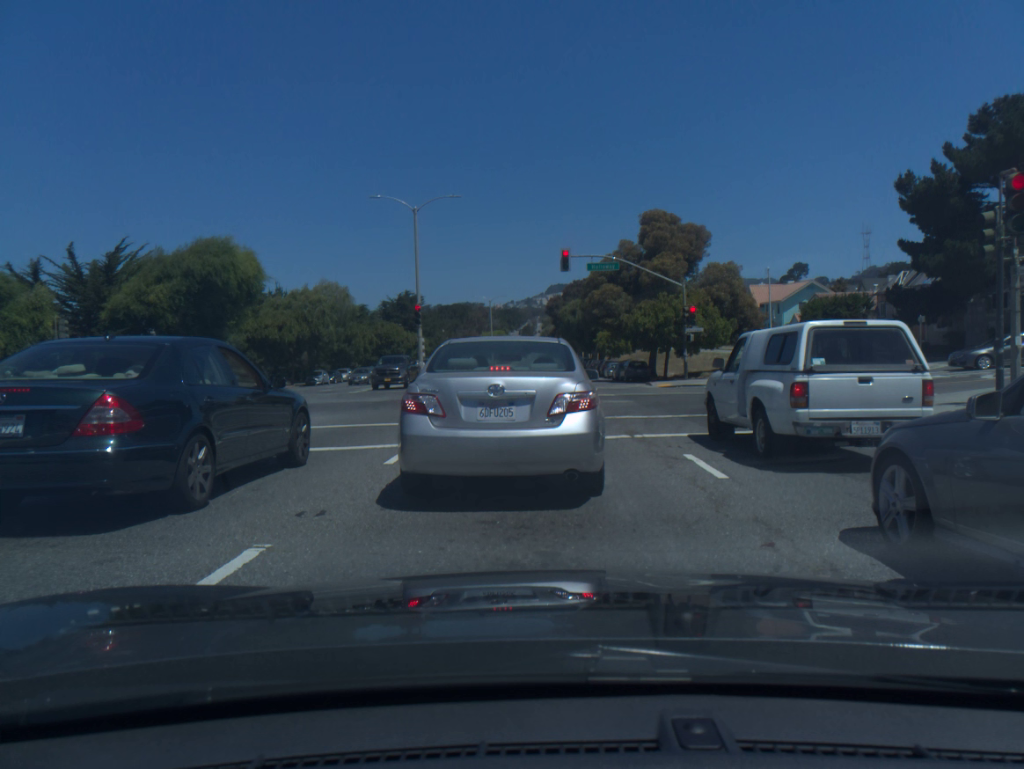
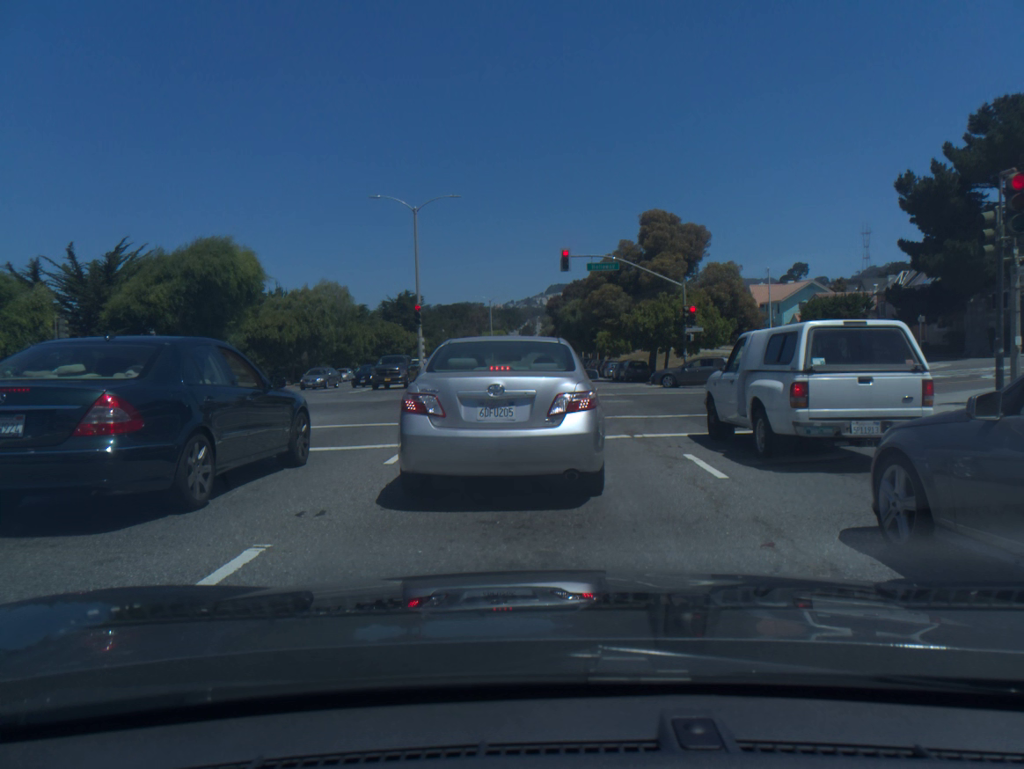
(0.0, 0.0) m; 0°
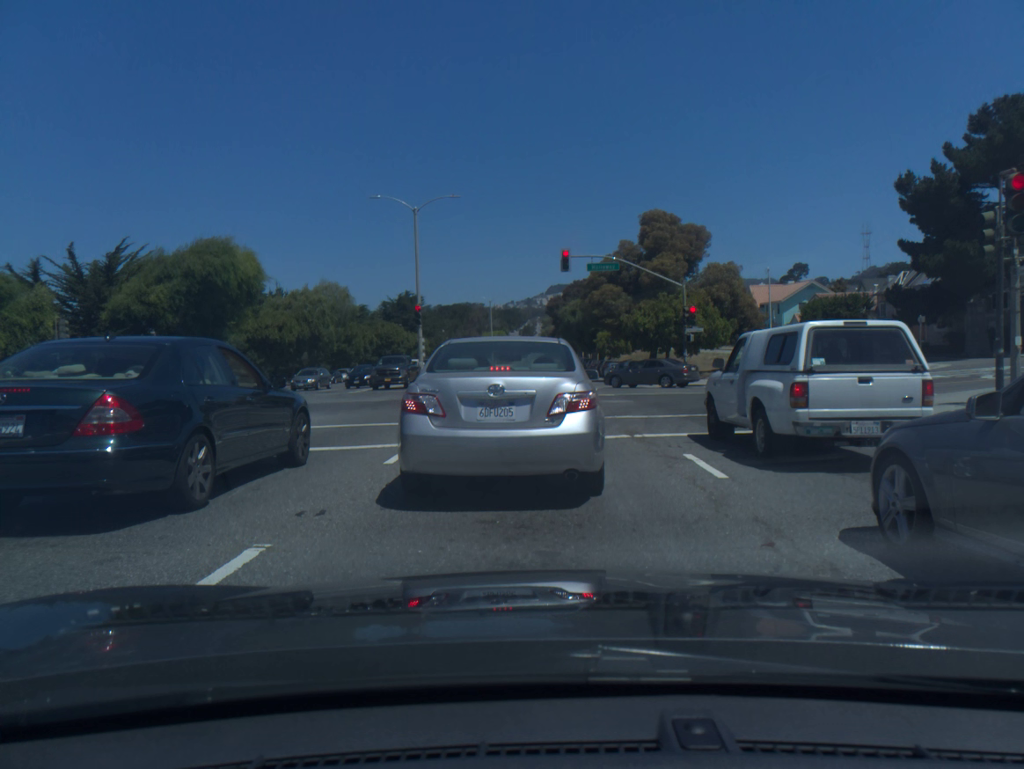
(0.0, 0.0) m; 0°
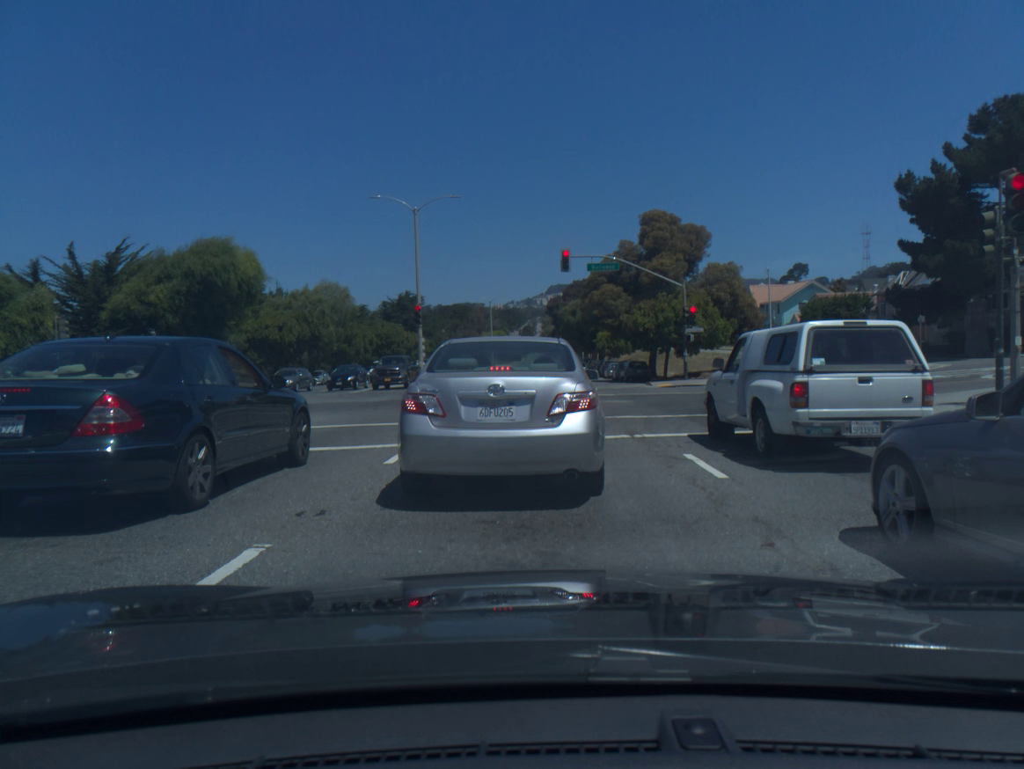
(0.0, 0.0) m; 0°
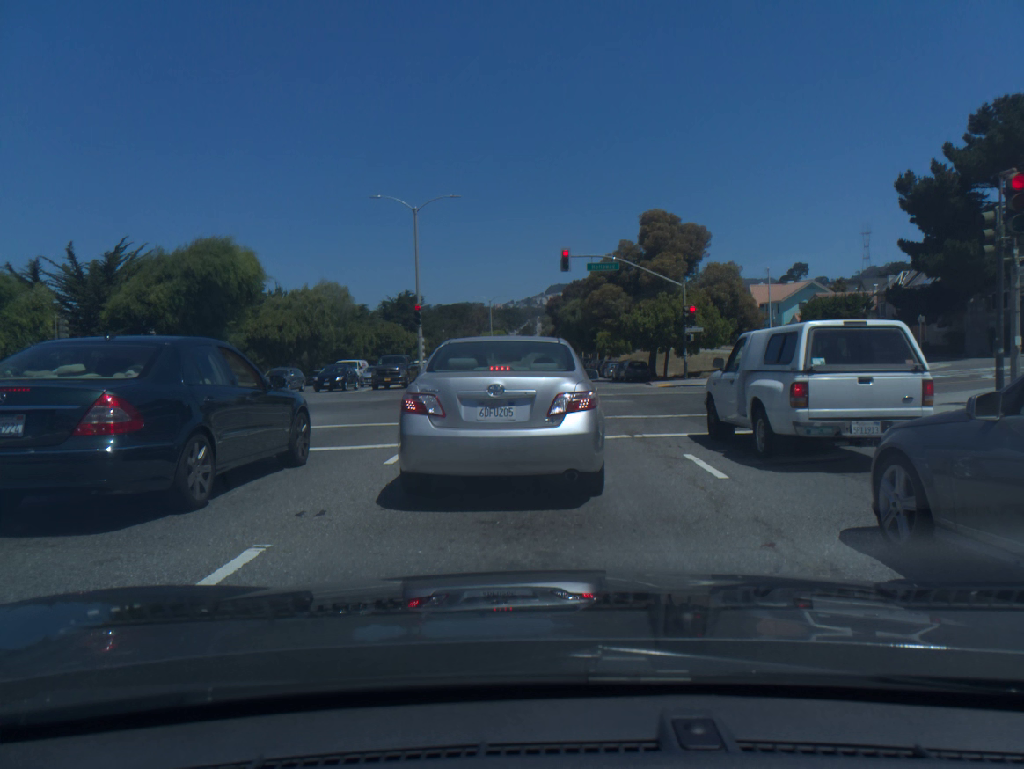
(0.0, 0.0) m; 0°
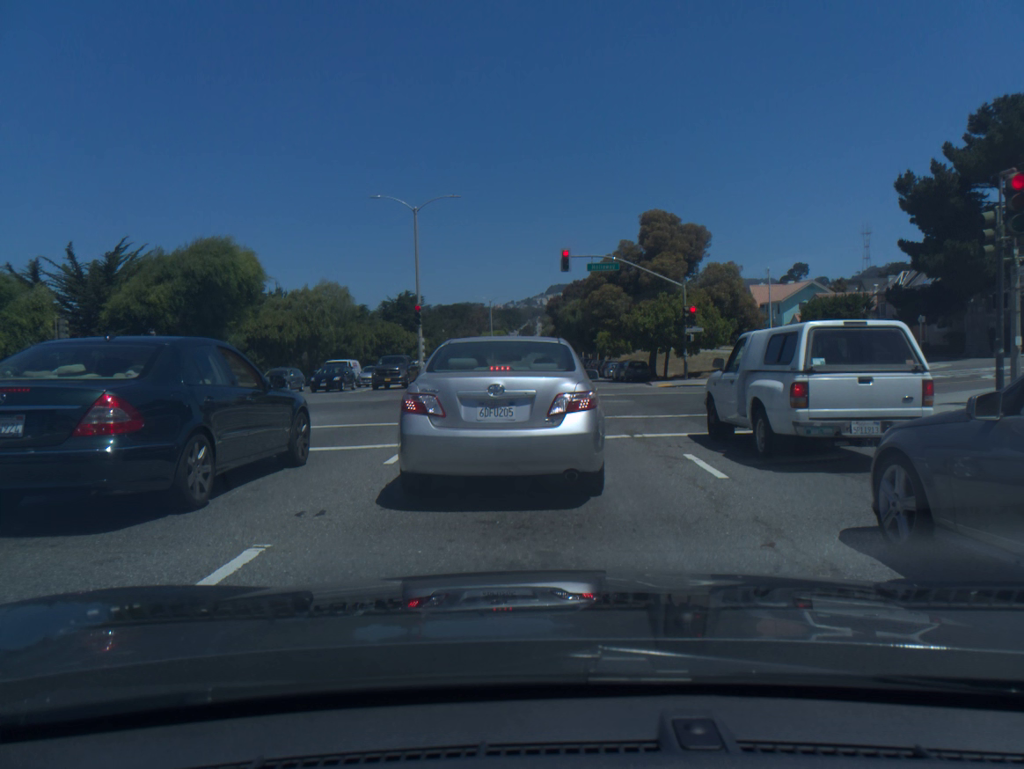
(0.0, 0.0) m; 0°
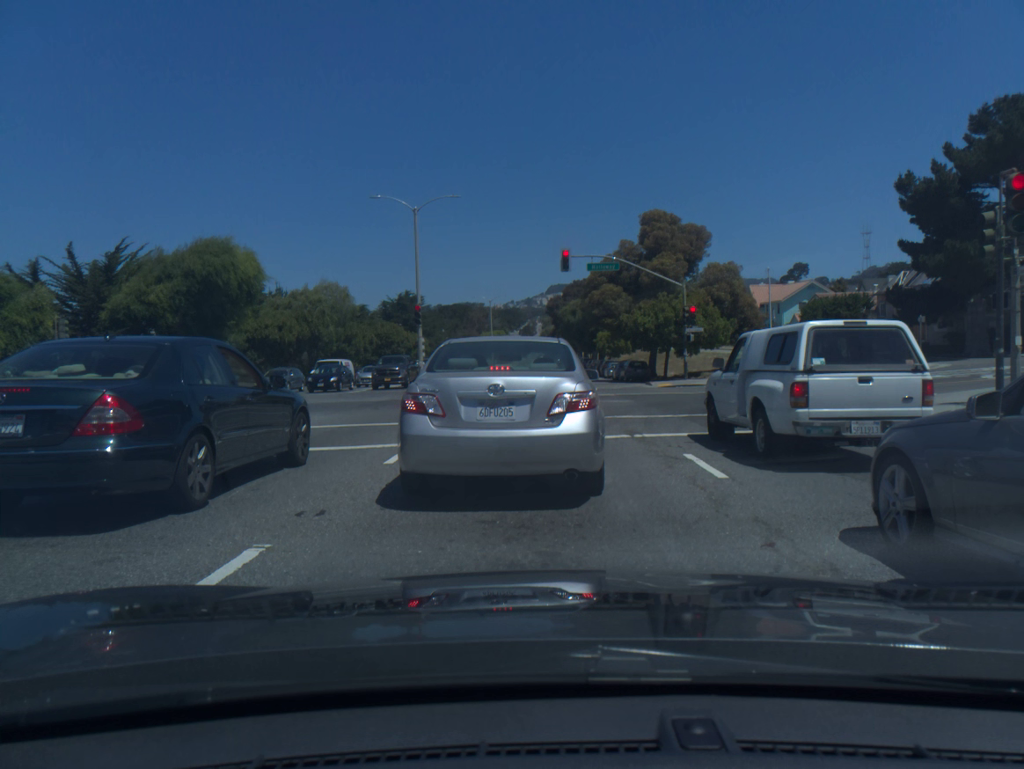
(0.0, 0.0) m; 0°
